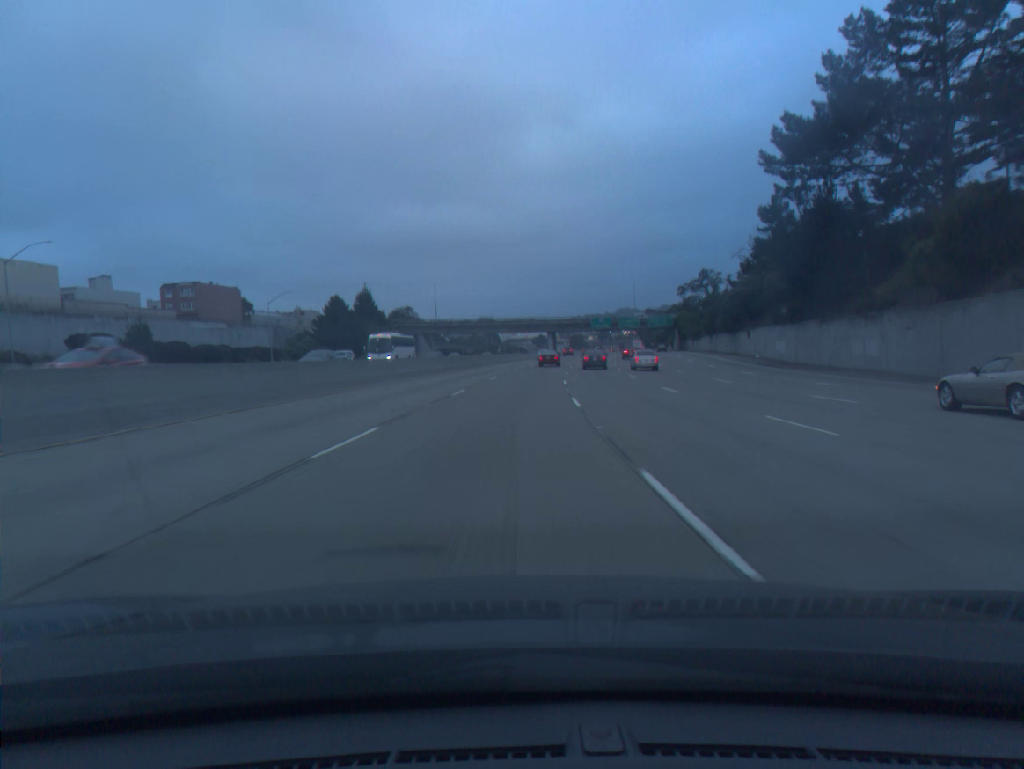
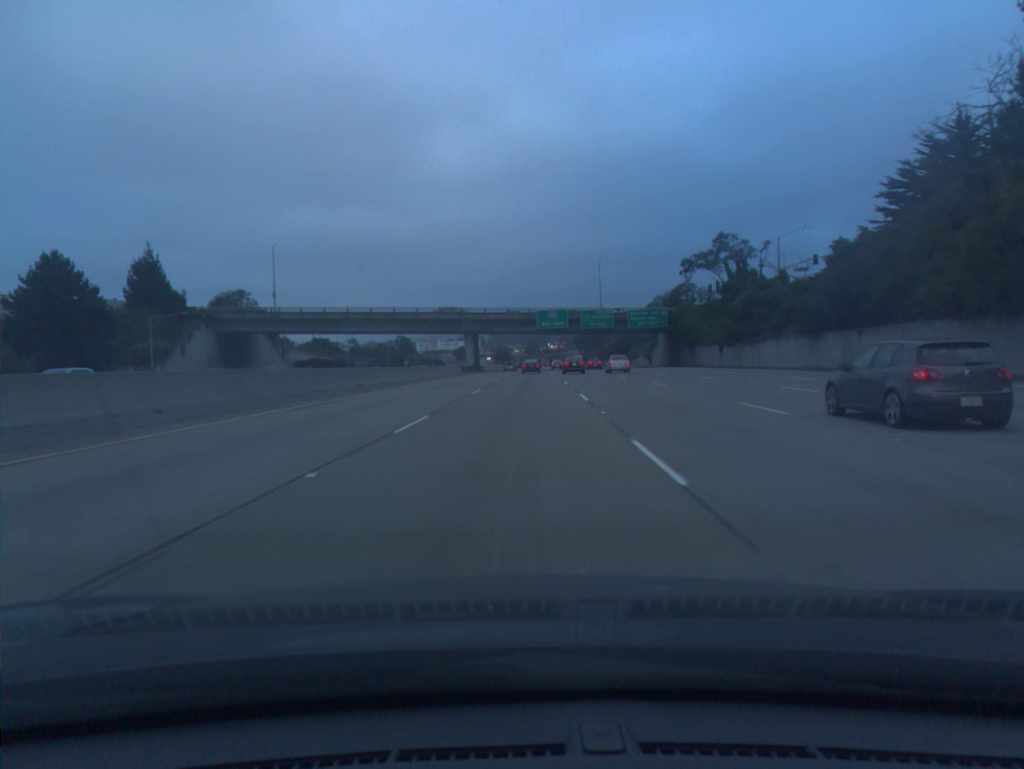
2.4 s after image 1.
(+3.4, +69.7) m; +6°
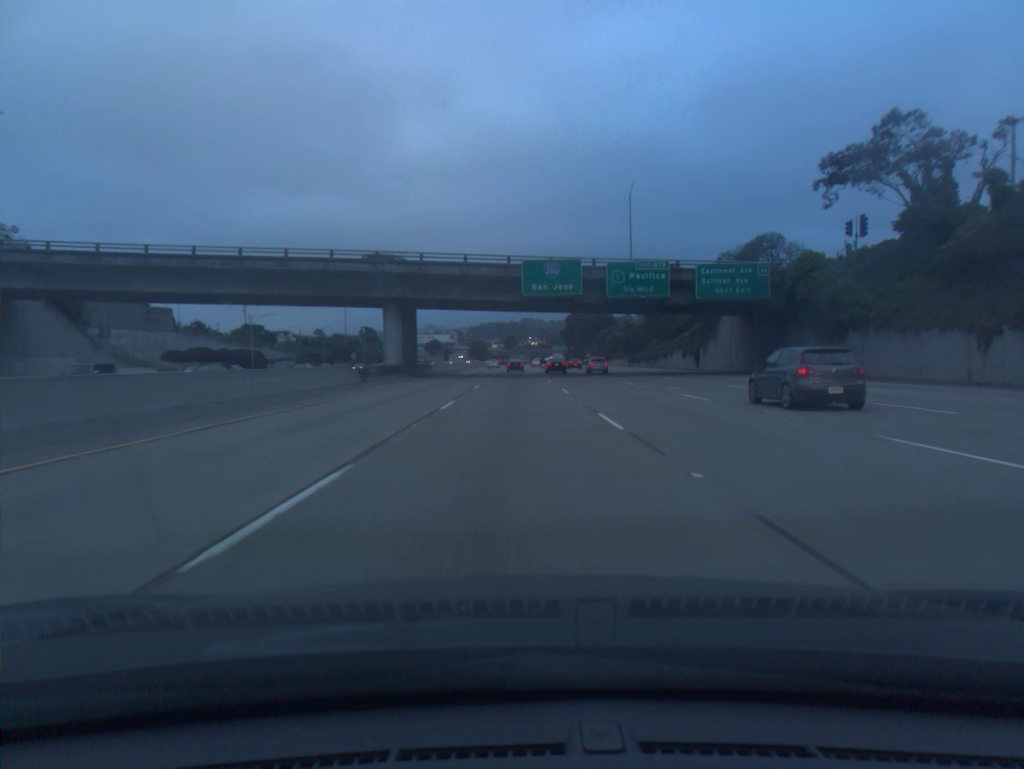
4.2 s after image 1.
(+0.9, +52.2) m; +2°
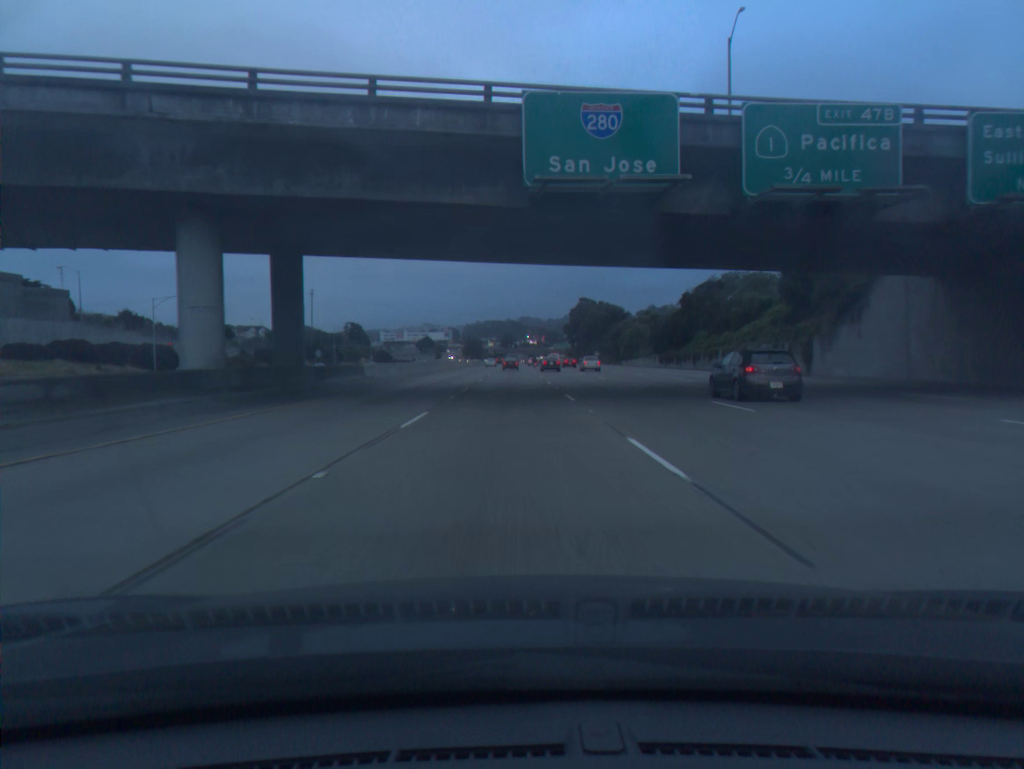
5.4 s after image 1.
(+0.1, +34.9) m; 0°
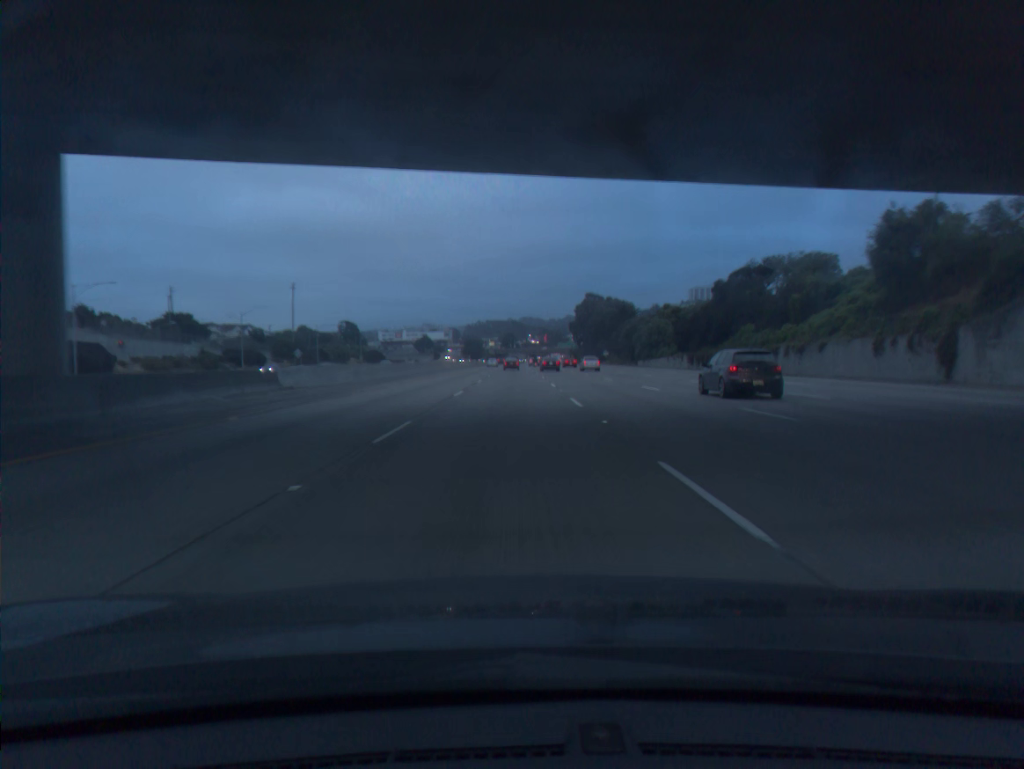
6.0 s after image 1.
(0.0, +17.4) m; 0°
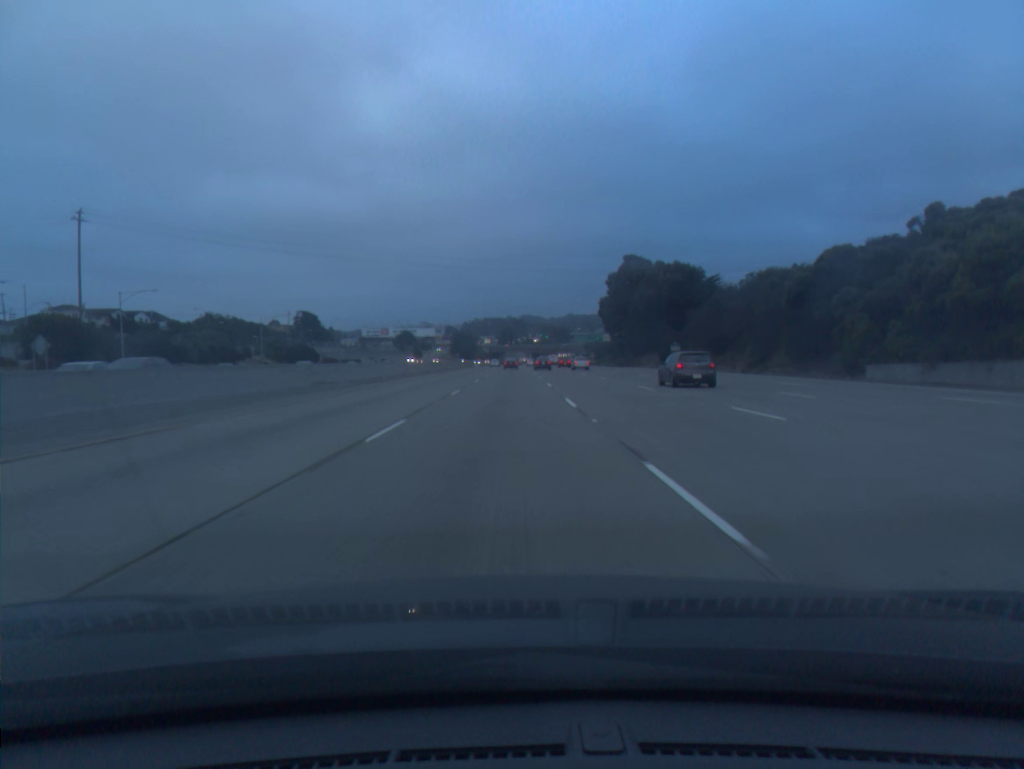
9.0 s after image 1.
(+0.1, +87.4) m; 0°
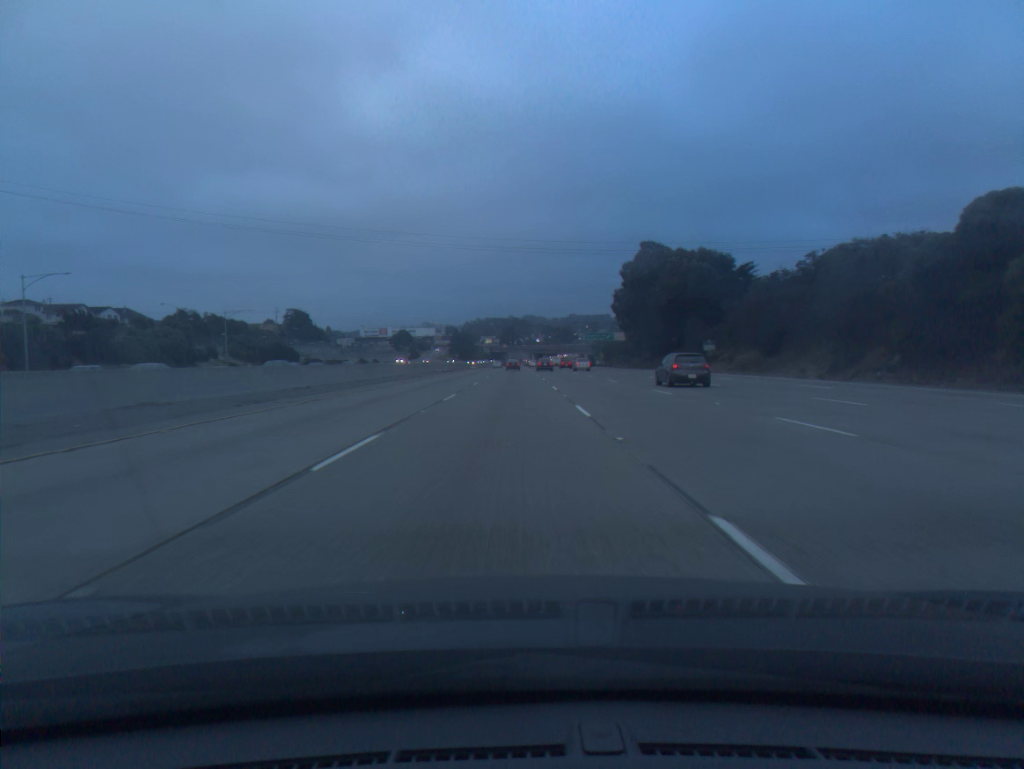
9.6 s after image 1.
(0.0, +17.5) m; 0°
